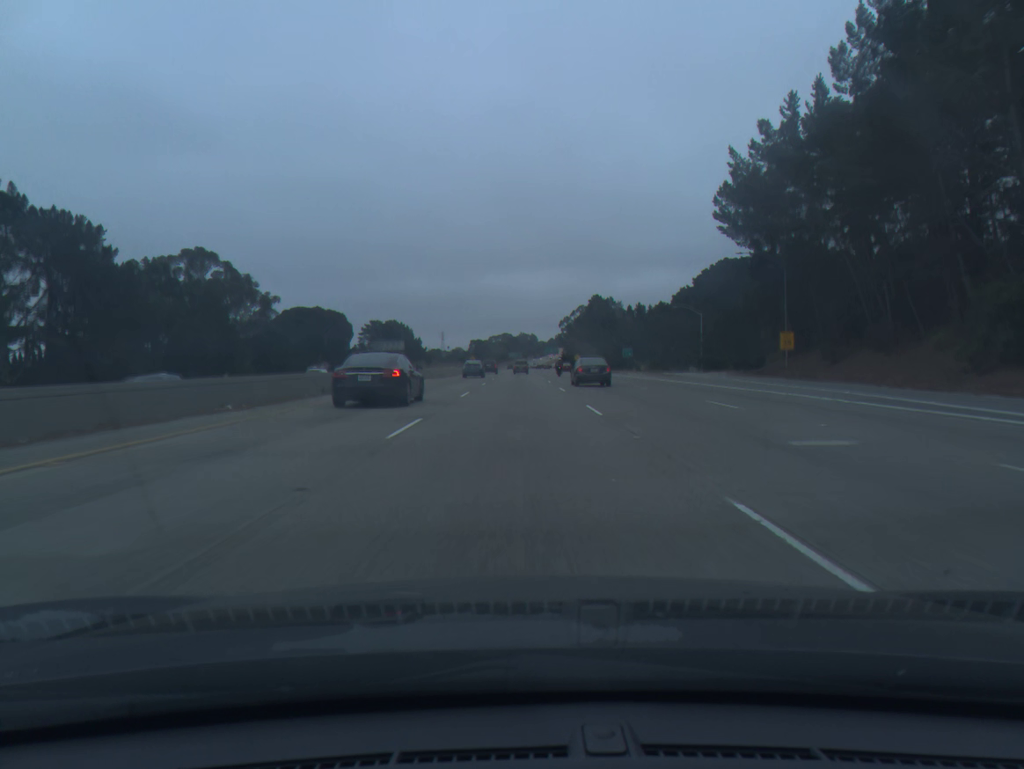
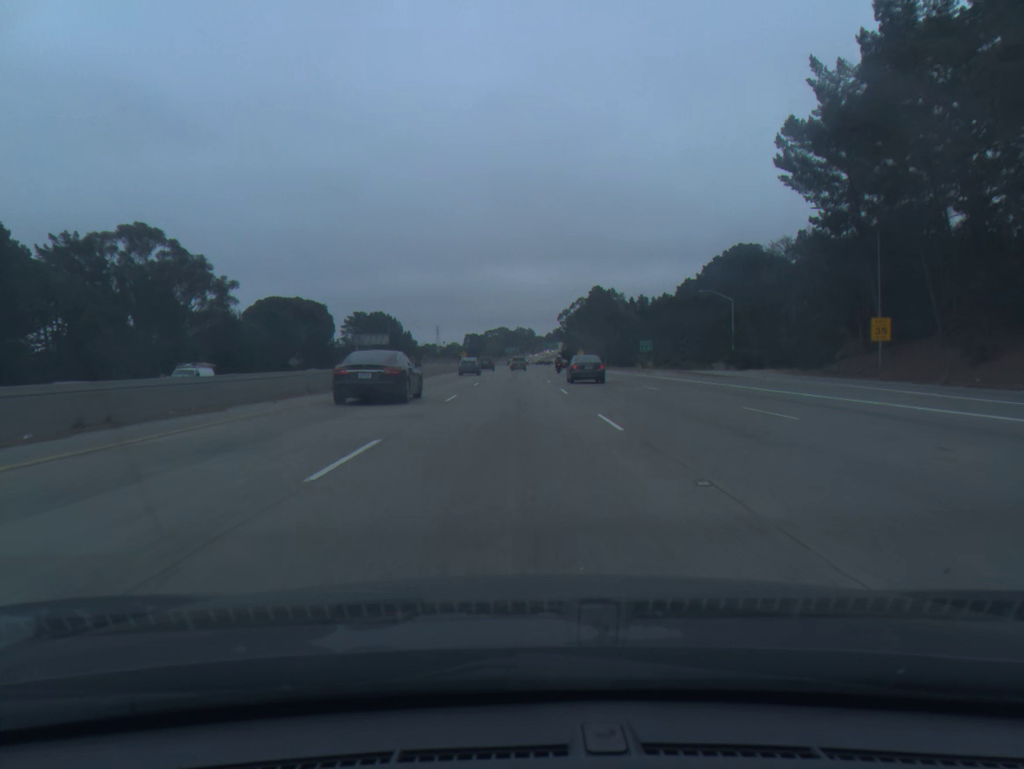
(0.0, +18.8) m; 0°
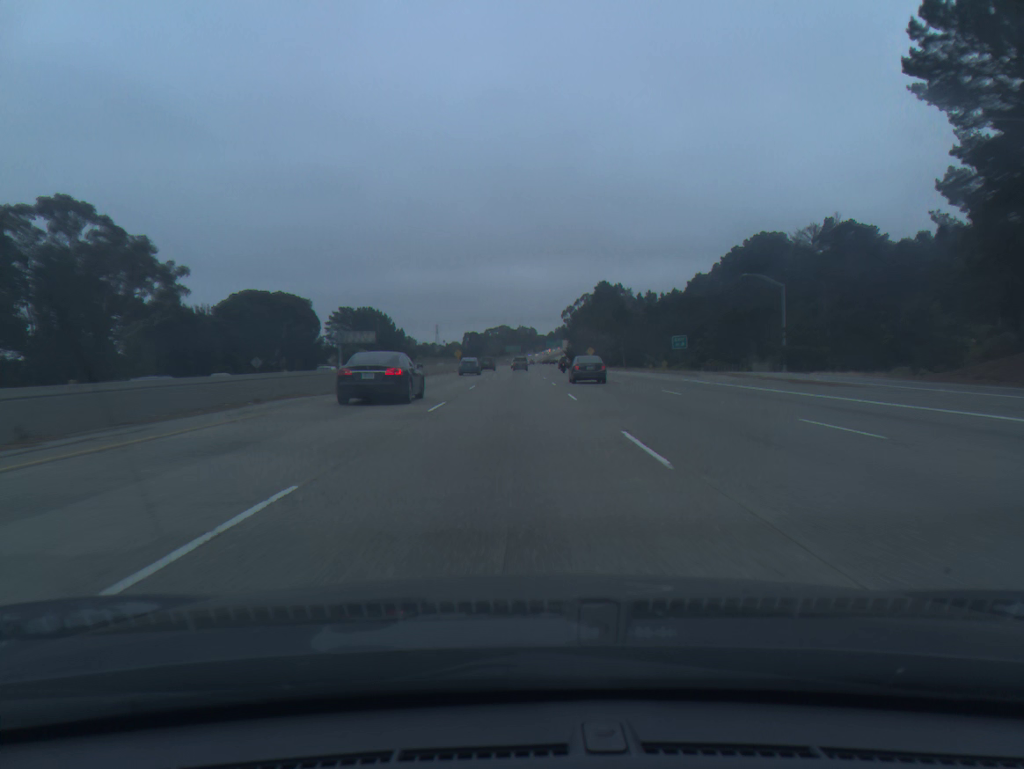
(0.0, +18.8) m; 0°
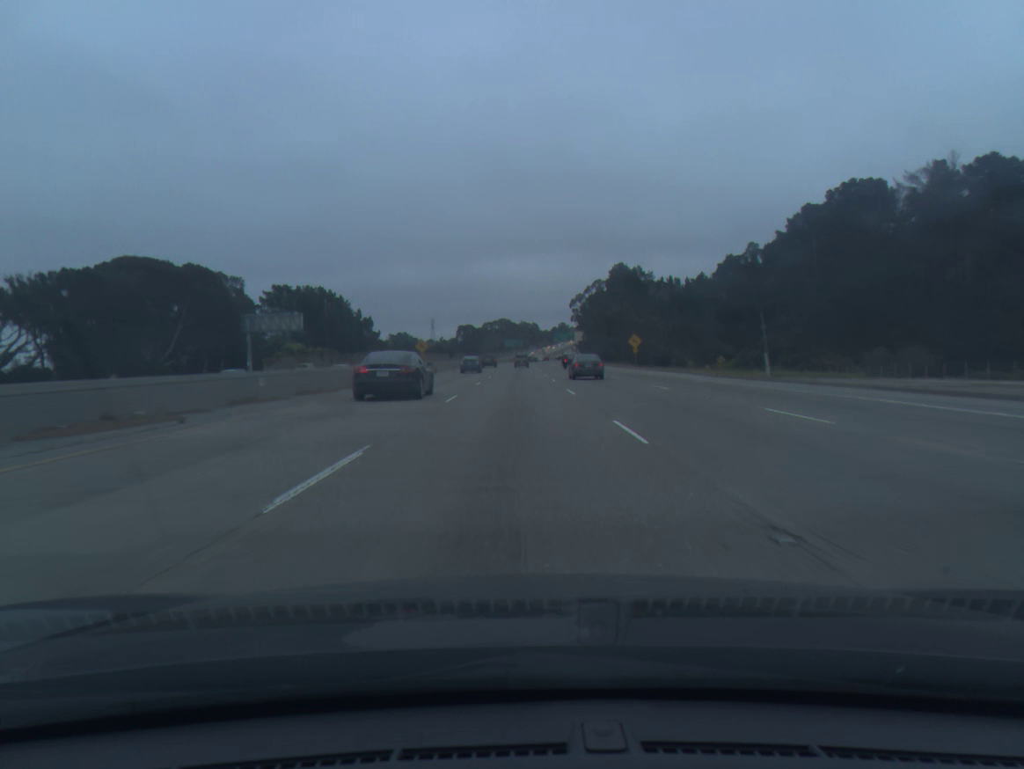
(-0.1, +56.5) m; 0°
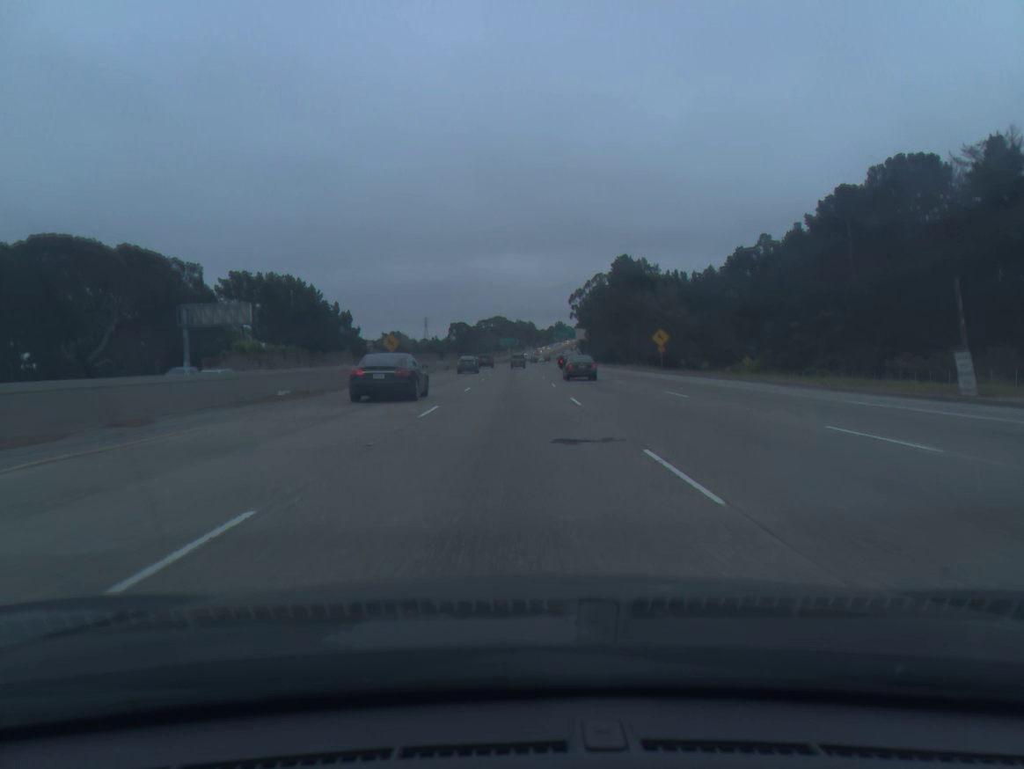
(0.0, +18.8) m; 0°
